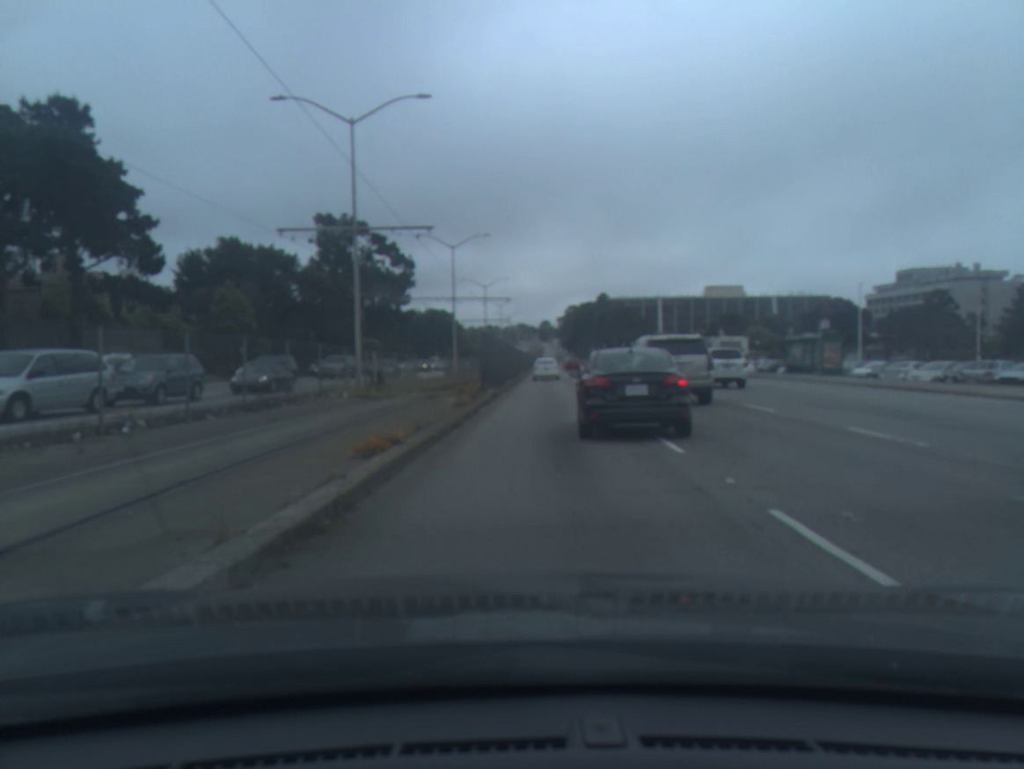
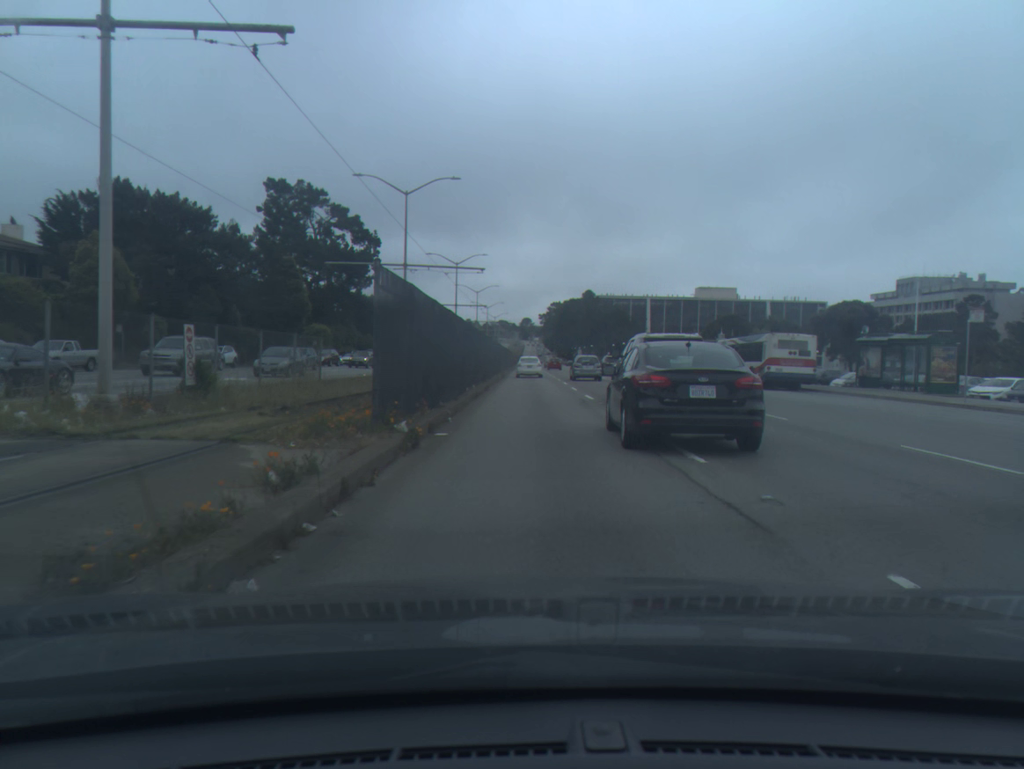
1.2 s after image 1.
(+0.2, +16.1) m; +2°
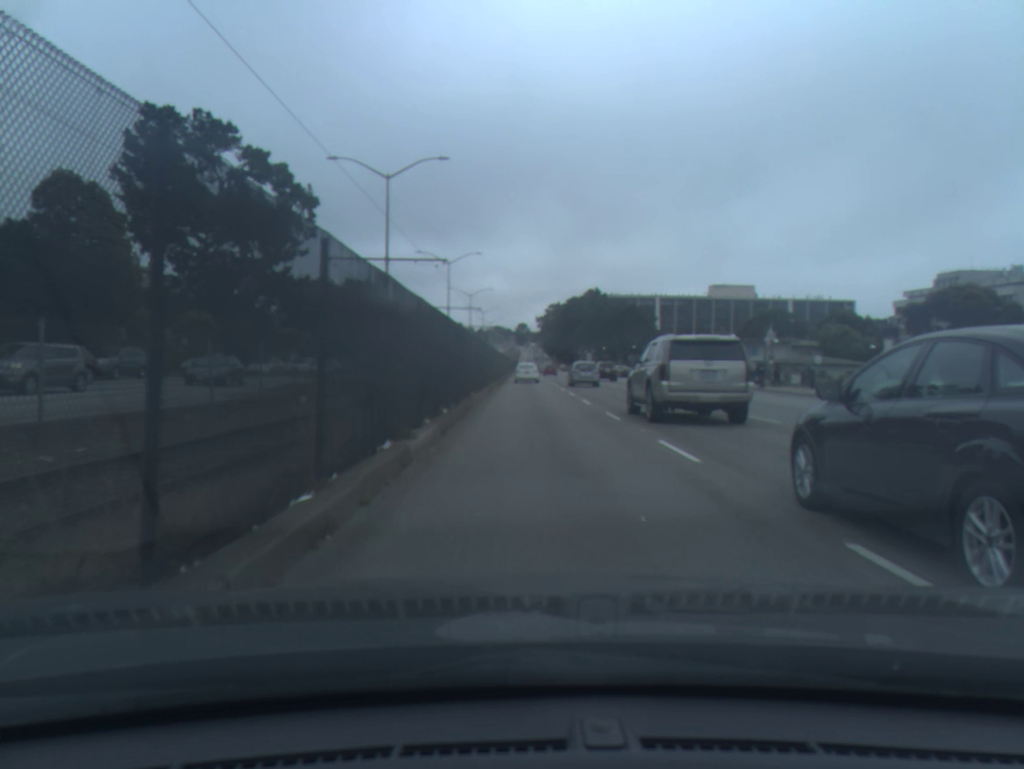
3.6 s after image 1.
(+0.1, +36.4) m; 0°
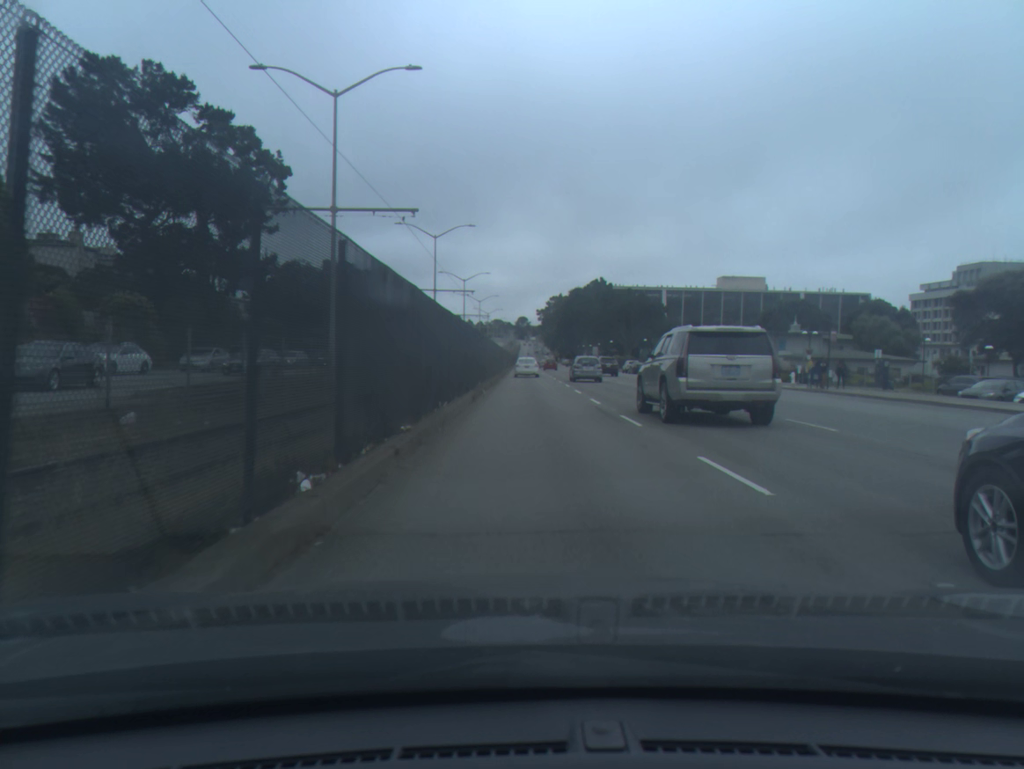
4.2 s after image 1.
(0.0, +10.3) m; 0°
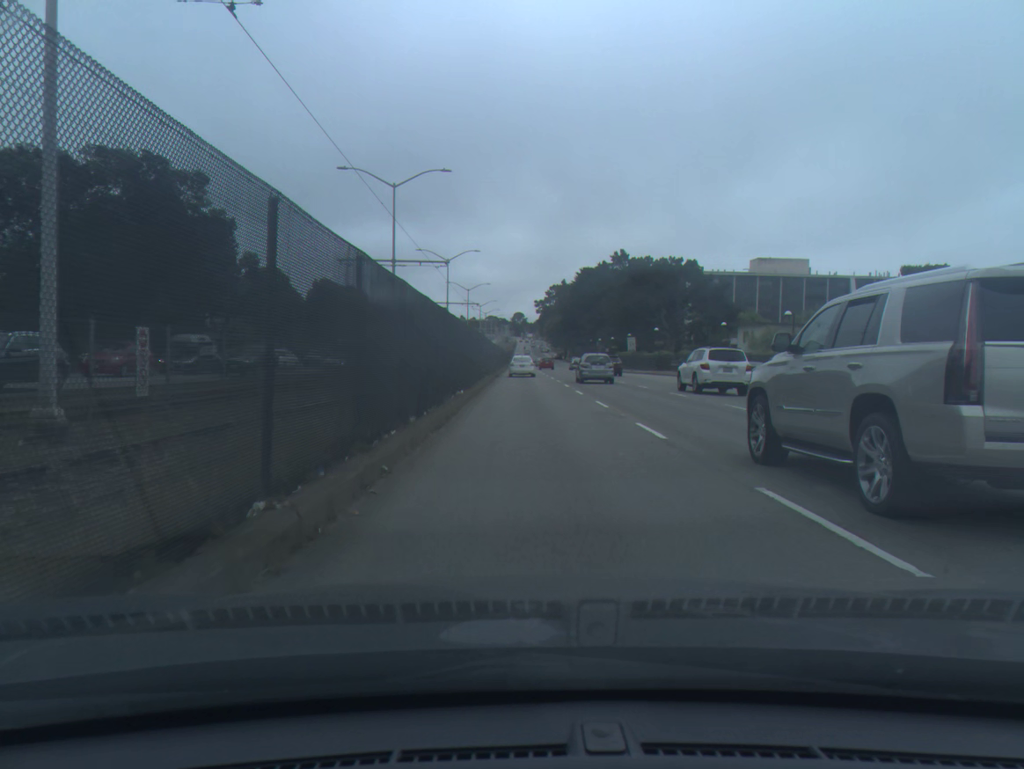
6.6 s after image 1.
(+0.1, +46.3) m; 0°
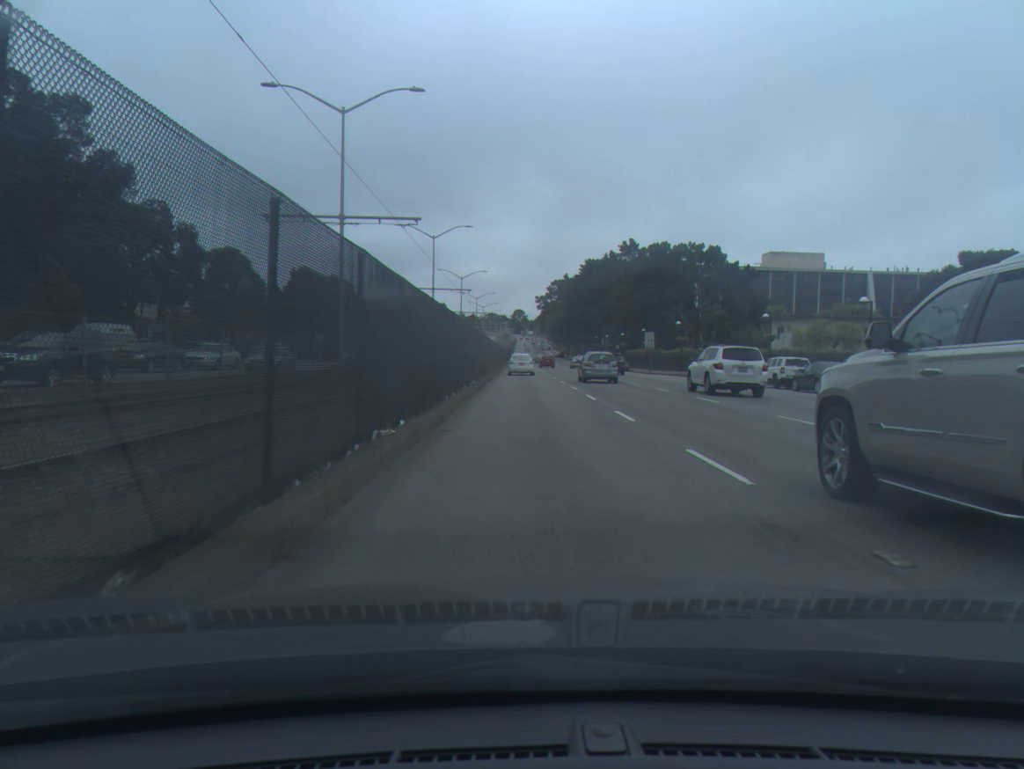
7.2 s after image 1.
(0.0, +12.1) m; 0°
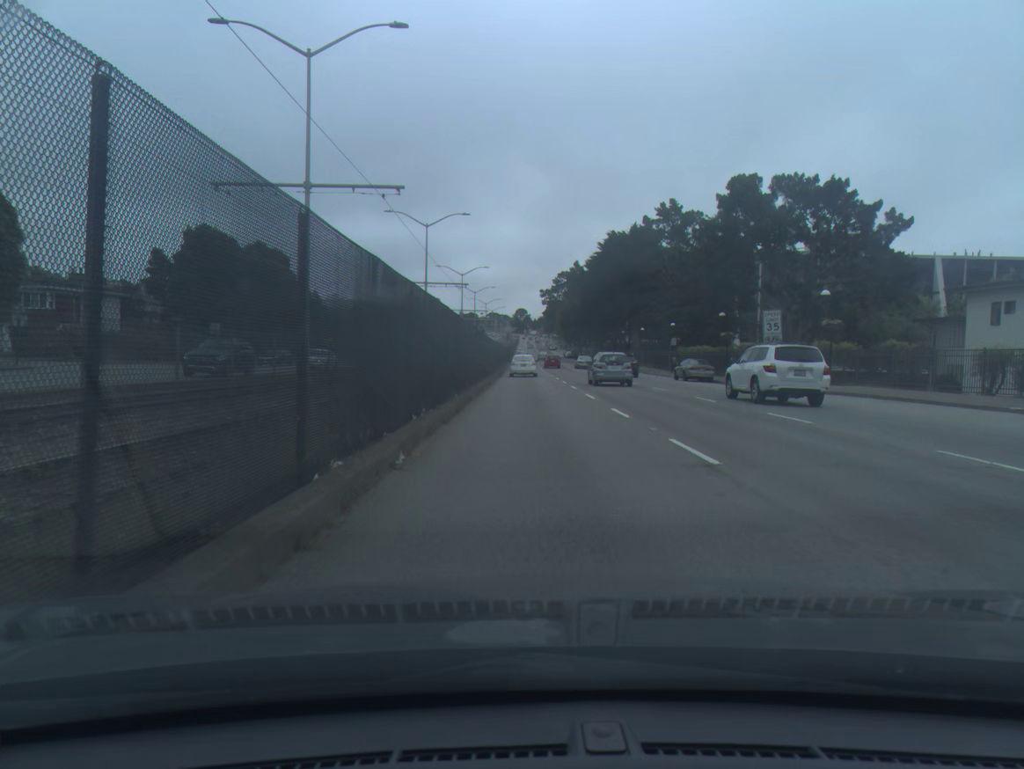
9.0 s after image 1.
(-0.1, +36.0) m; 0°
